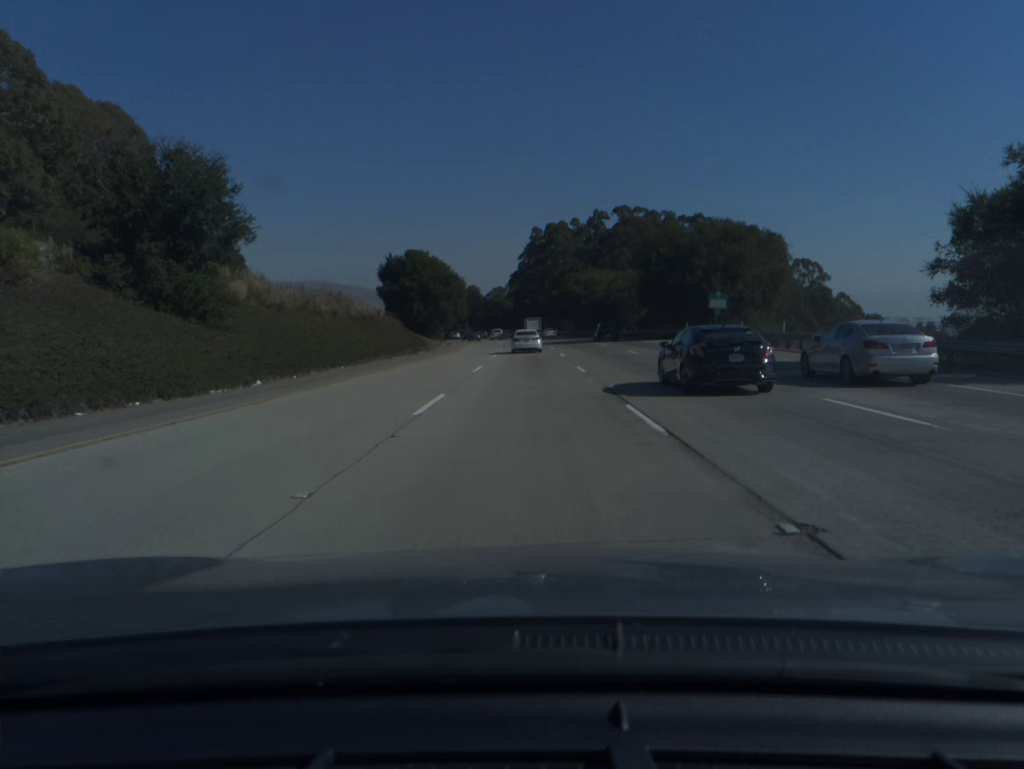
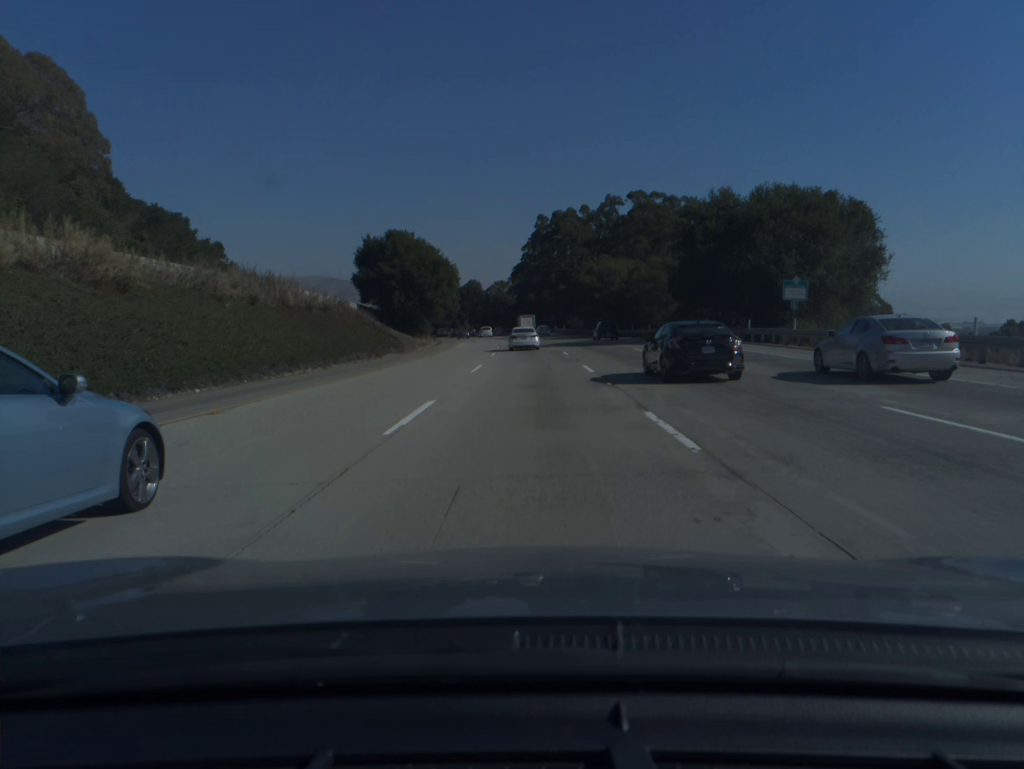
(0.0, +16.6) m; 0°
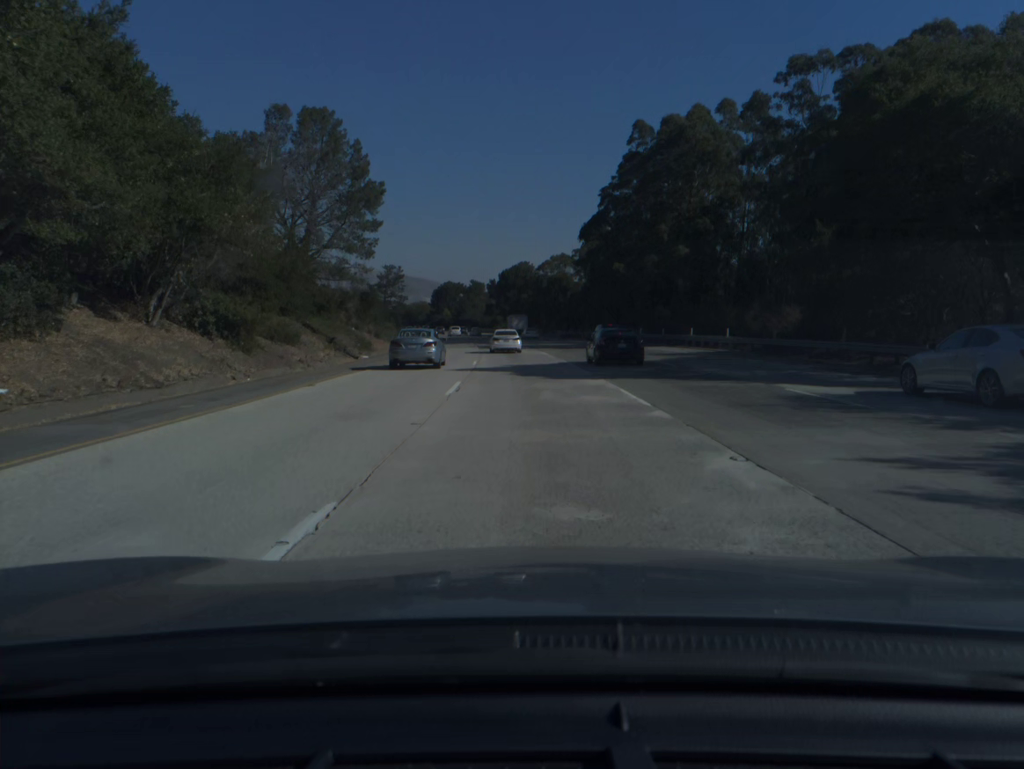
(-2.1, +82.1) m; -4°
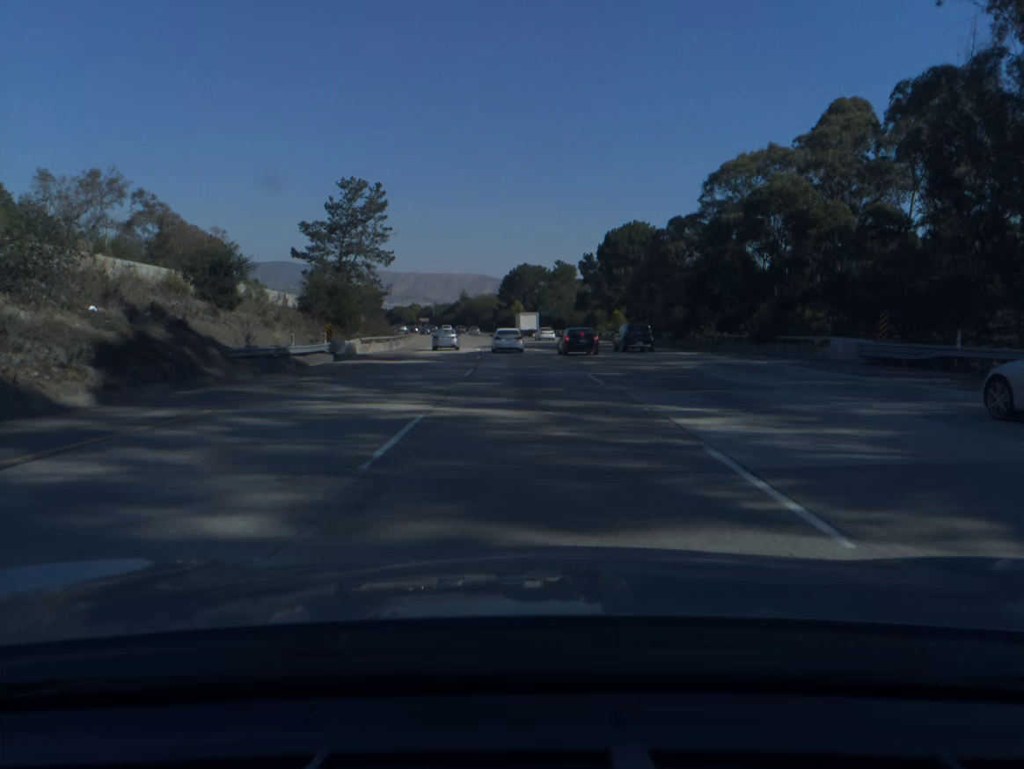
(-4.4, +81.1) m; -6°
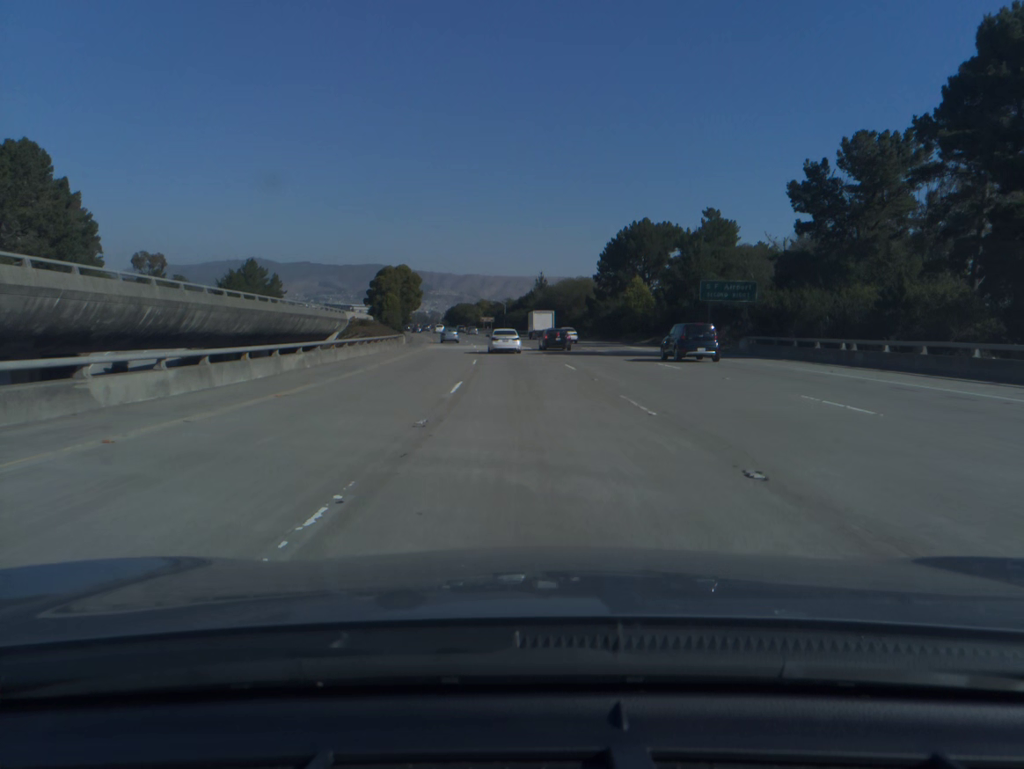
(-4.5, +79.8) m; -6°
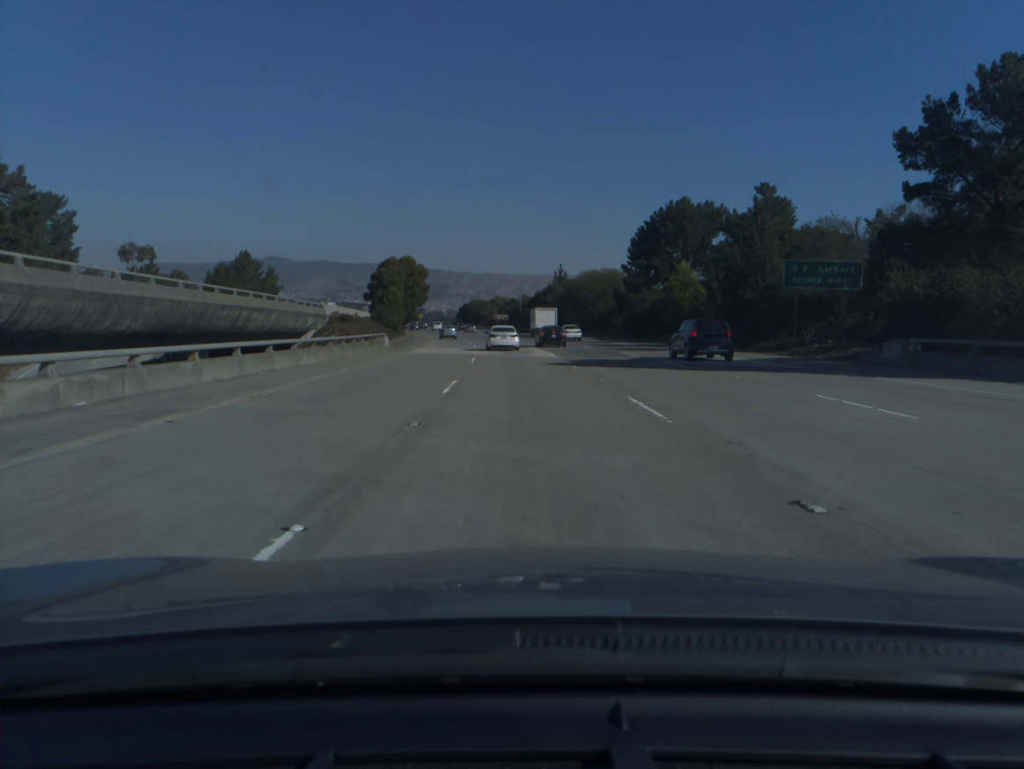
(-0.1, +15.8) m; -1°
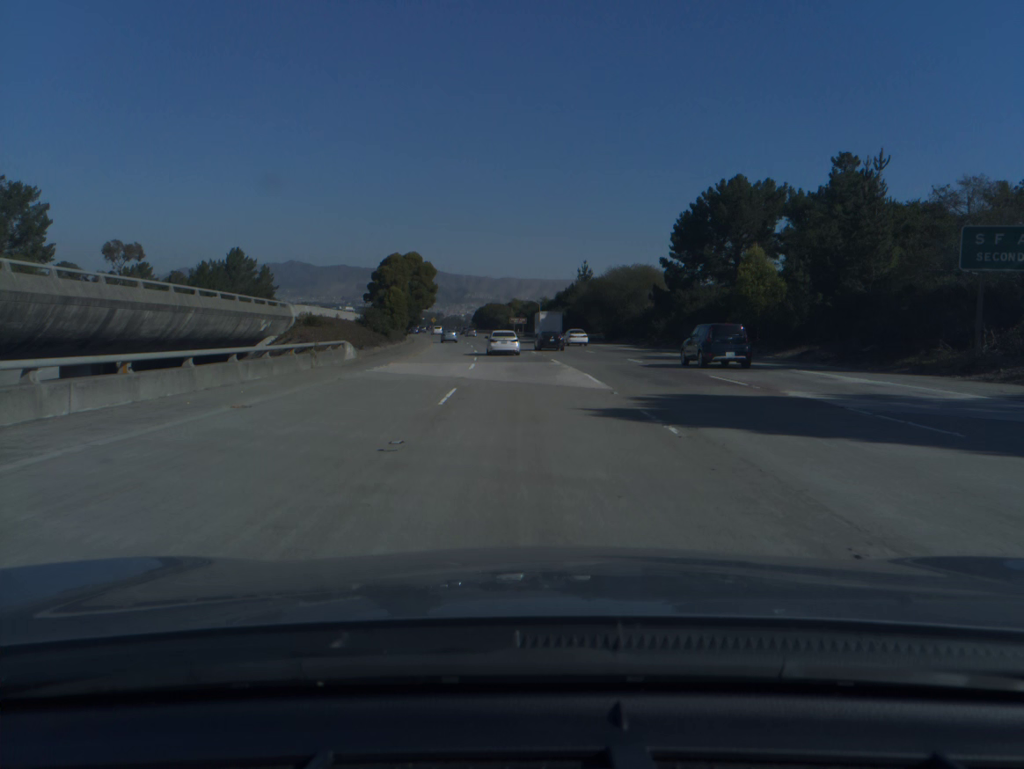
(-0.2, +15.8) m; -1°
